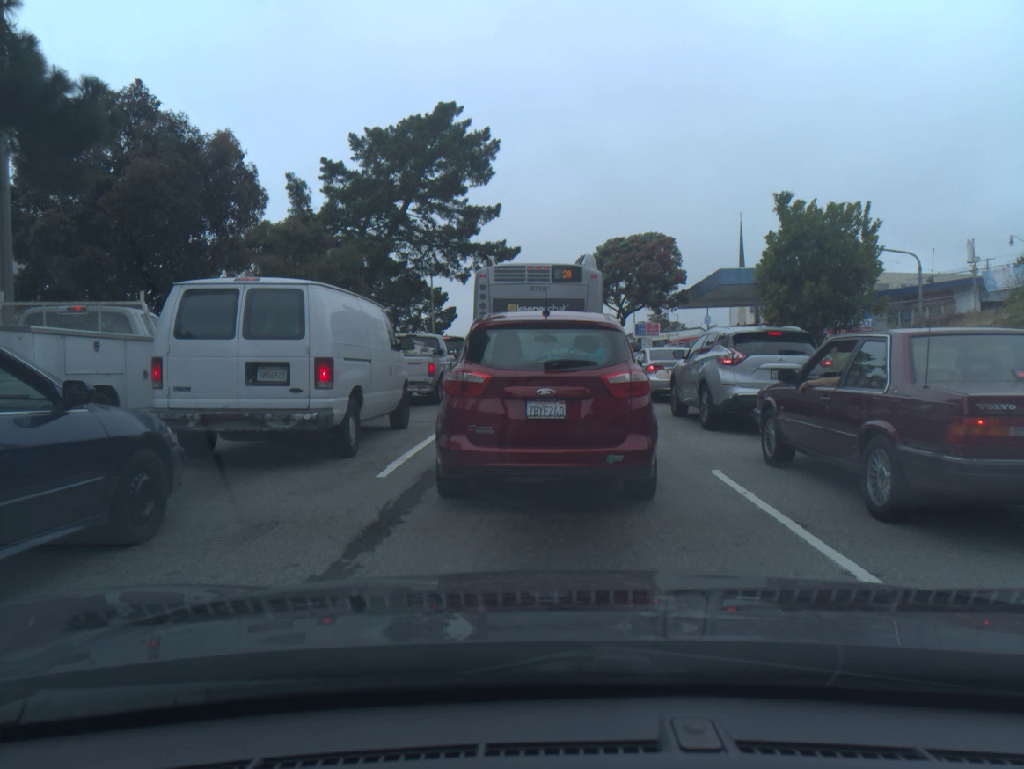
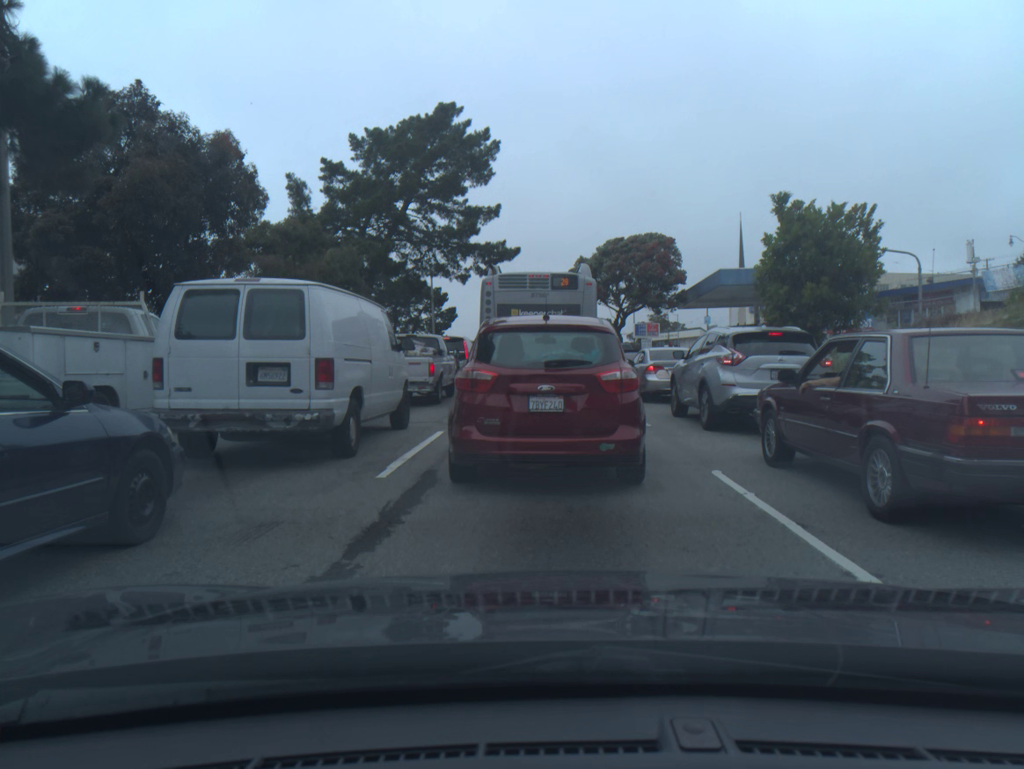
(+0.1, -0.1) m; 0°
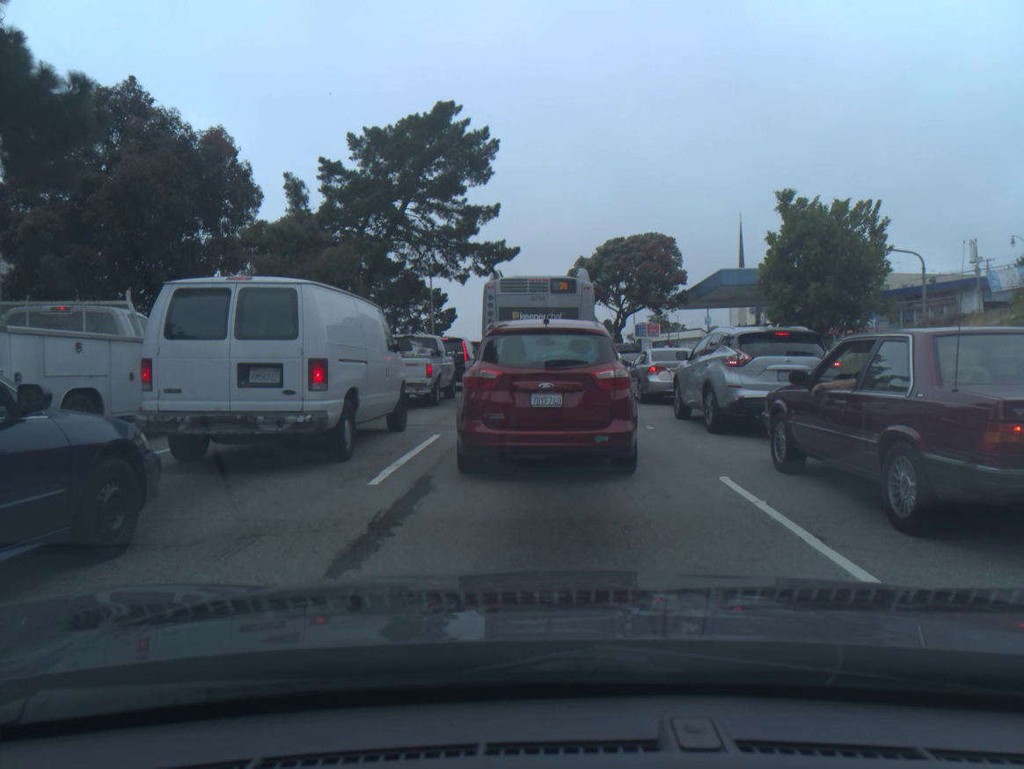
(0.0, +0.3) m; 0°
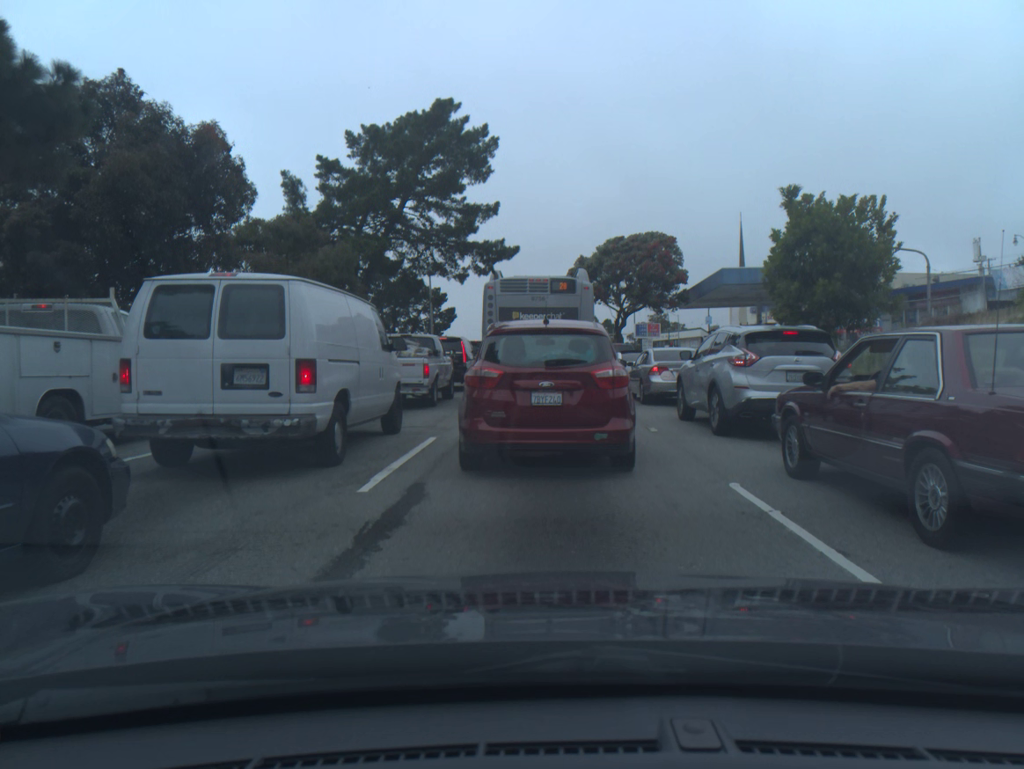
(0.0, +0.4) m; 0°
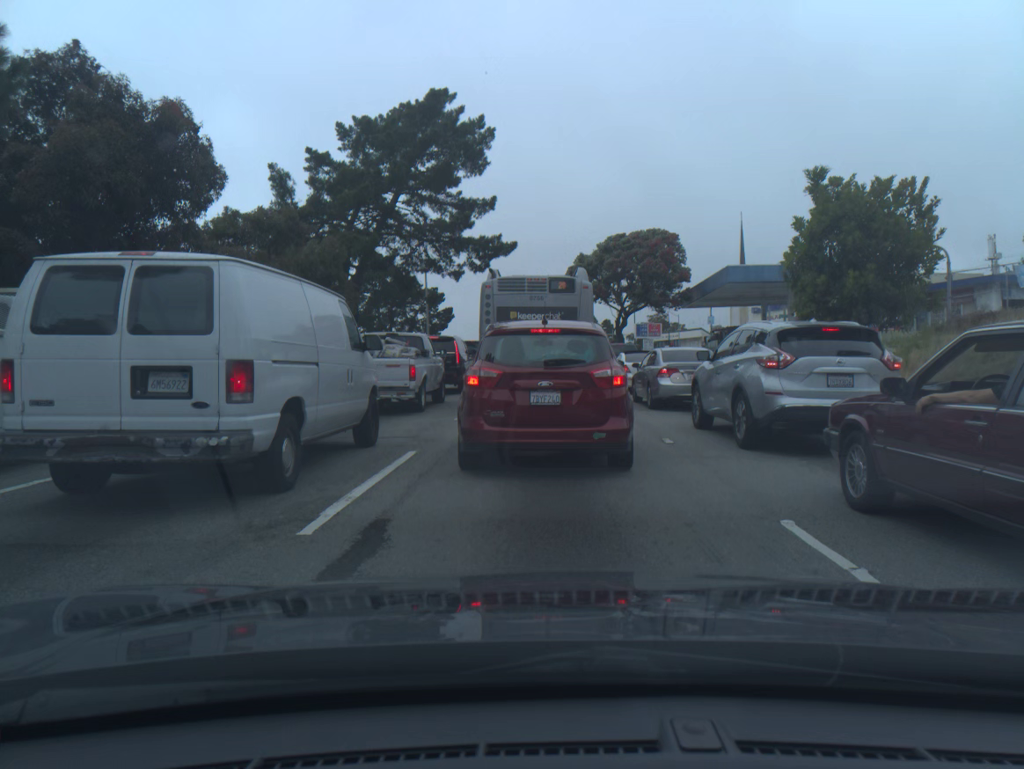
(0.0, +1.6) m; 0°
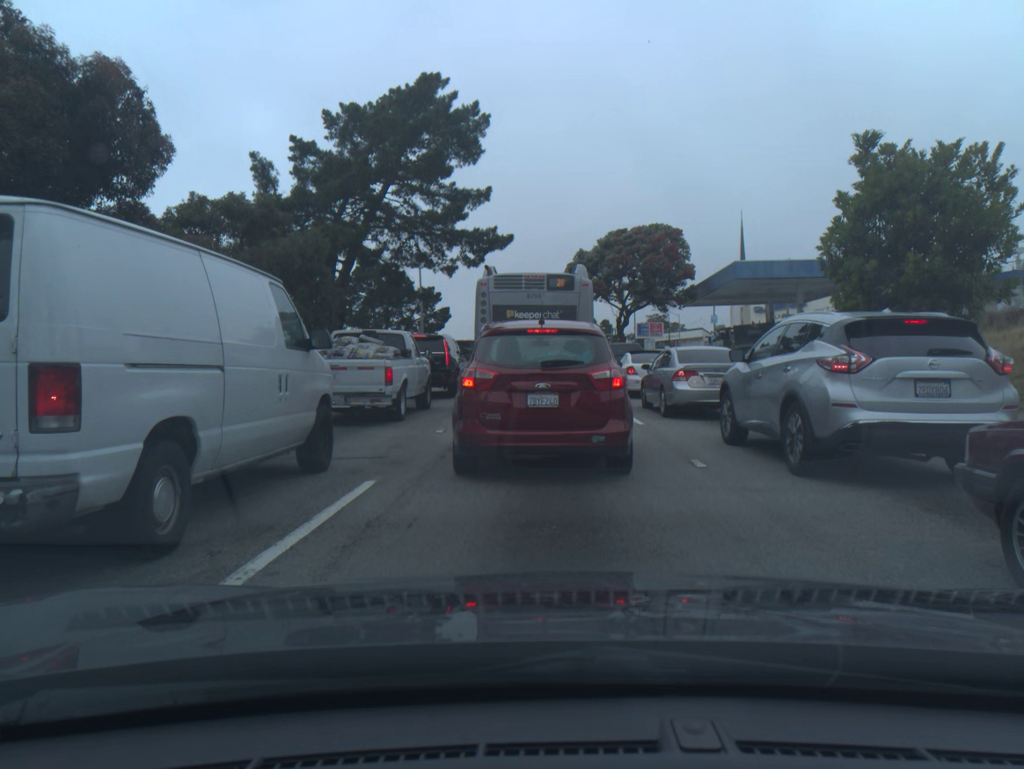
(0.0, +2.2) m; 0°
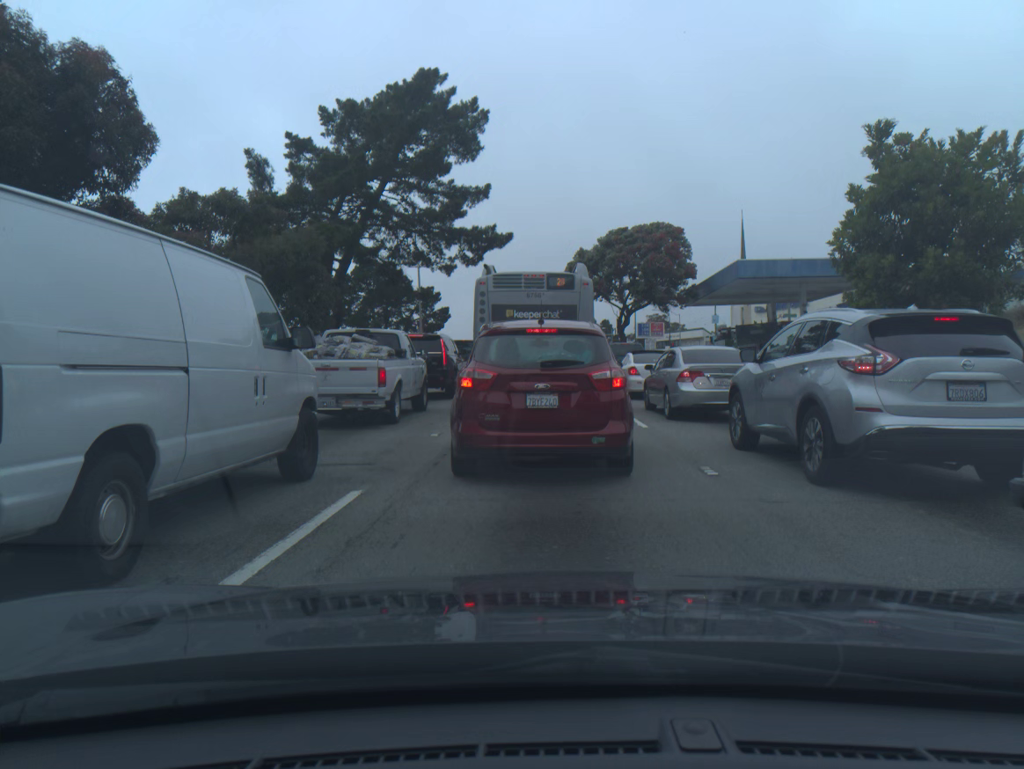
(0.0, +0.5) m; 0°
